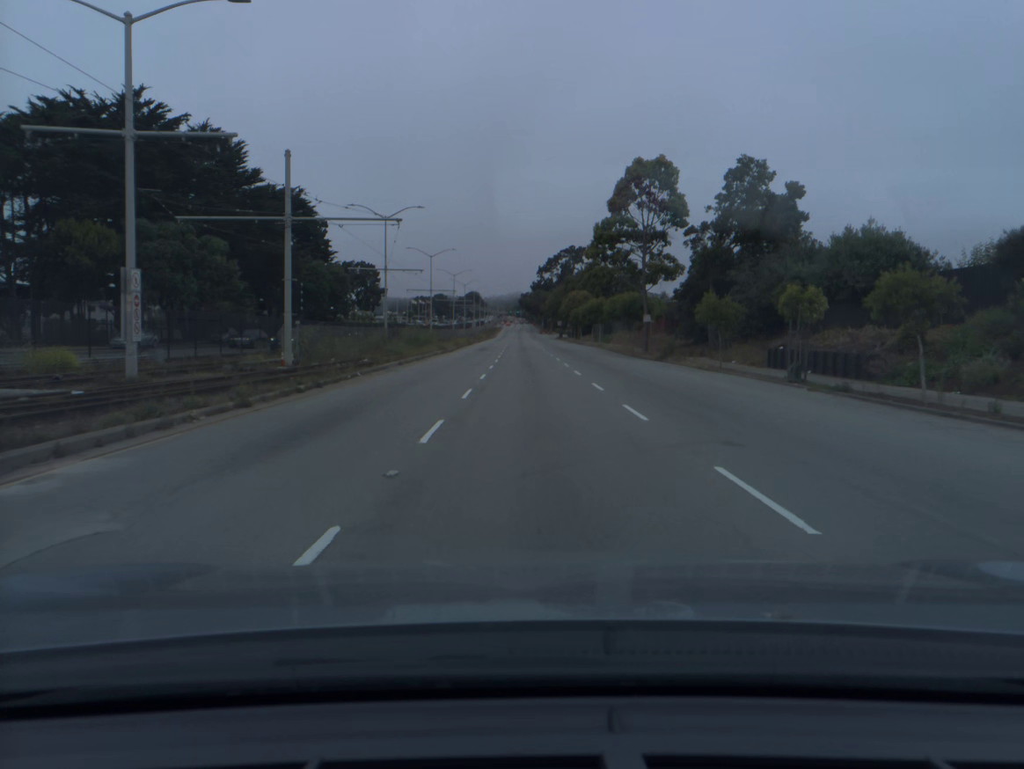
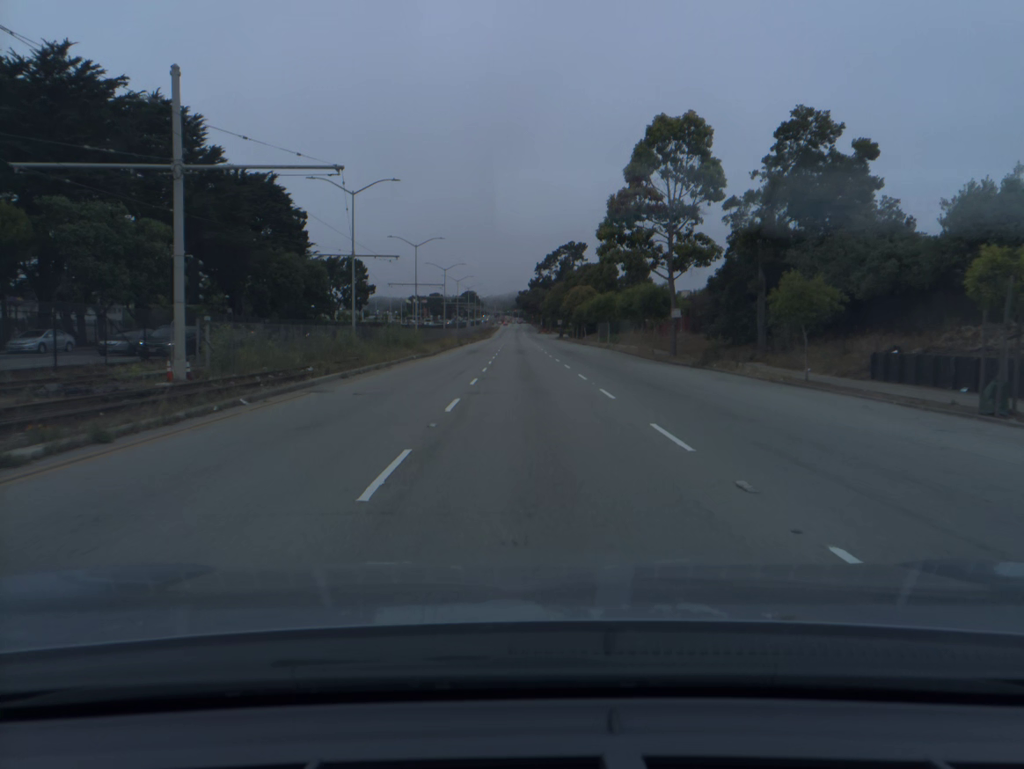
(0.0, +10.6) m; 0°
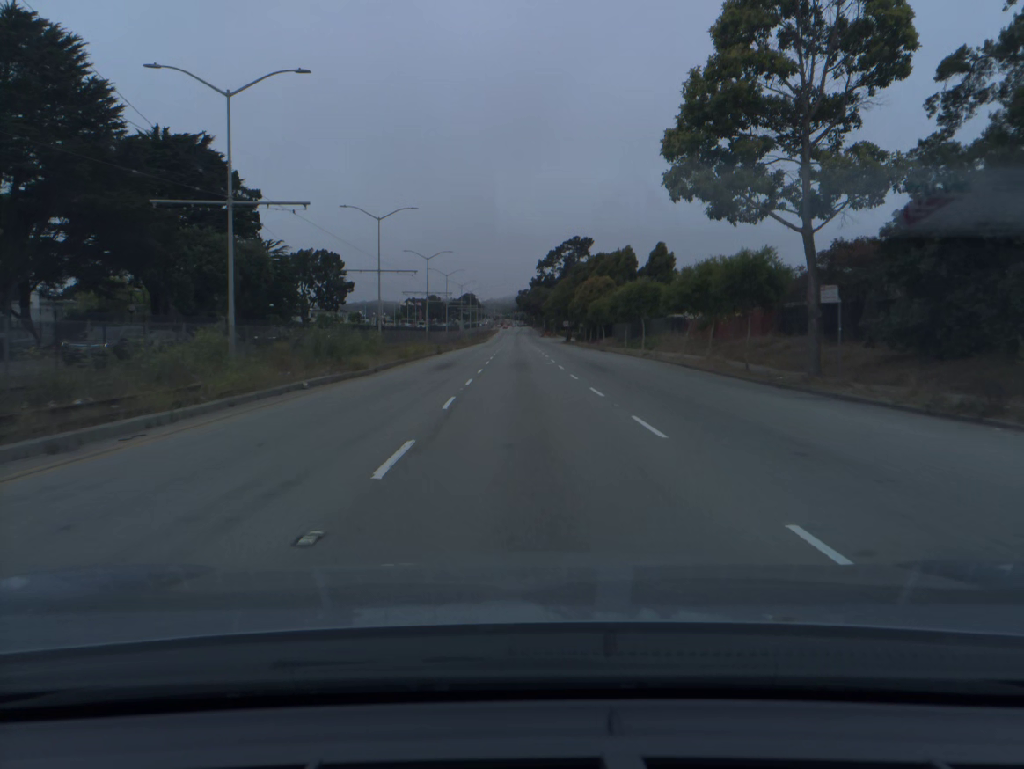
(0.0, +21.0) m; 0°
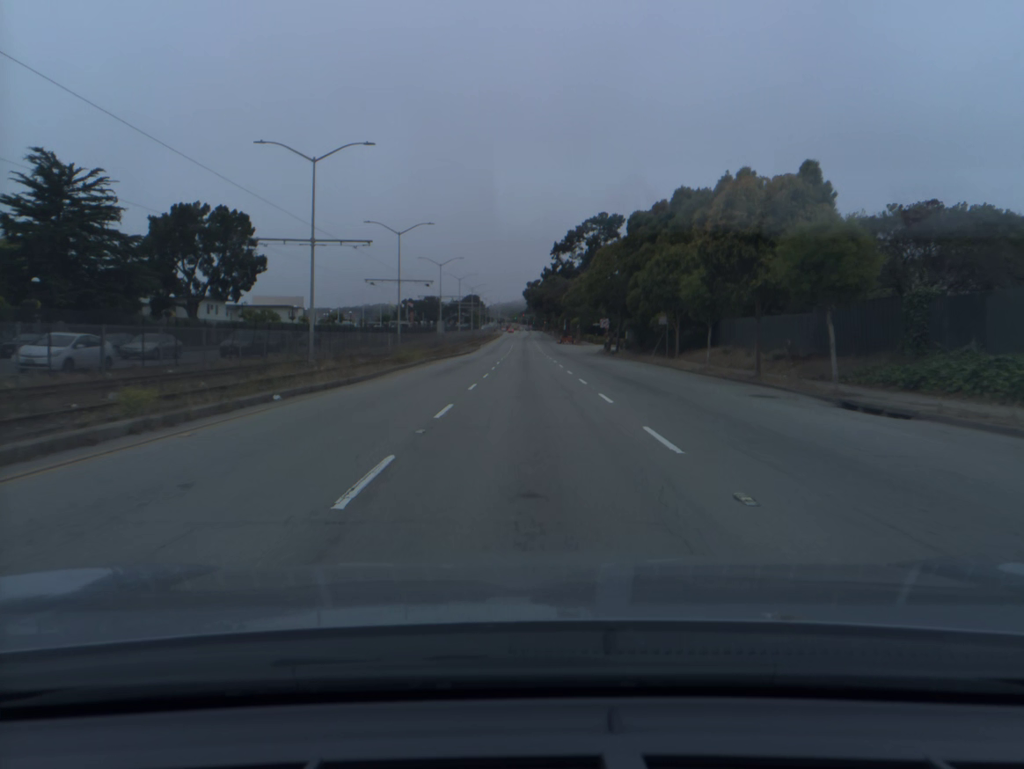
(-0.3, +52.6) m; -1°
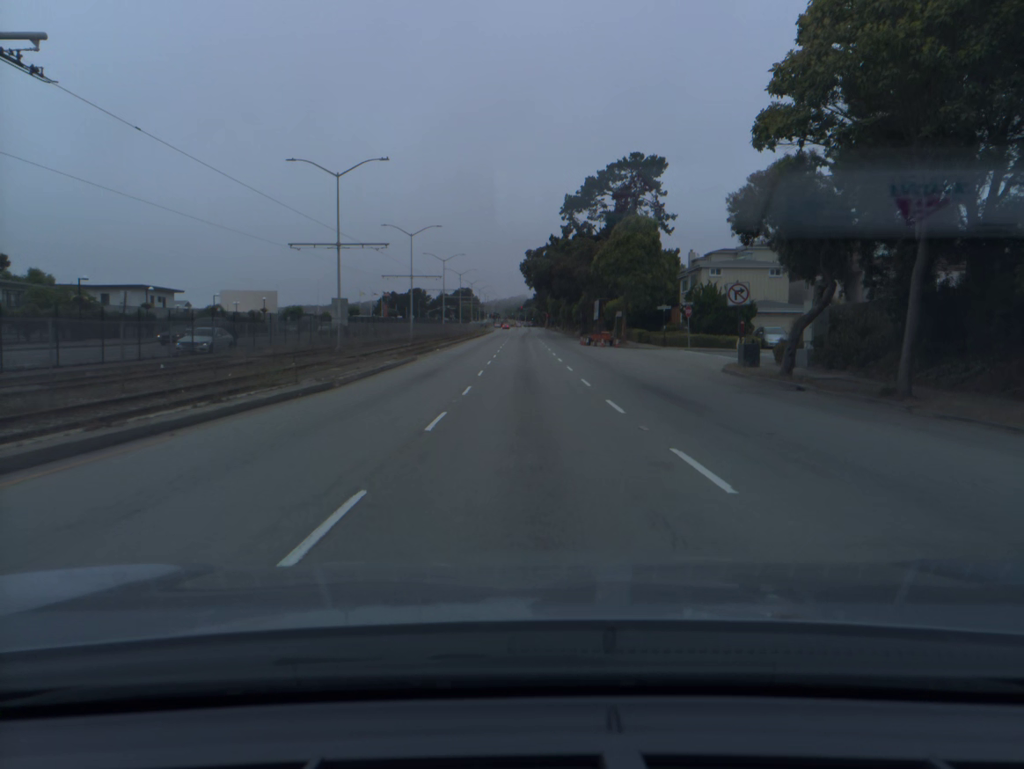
(+0.1, +53.2) m; 0°
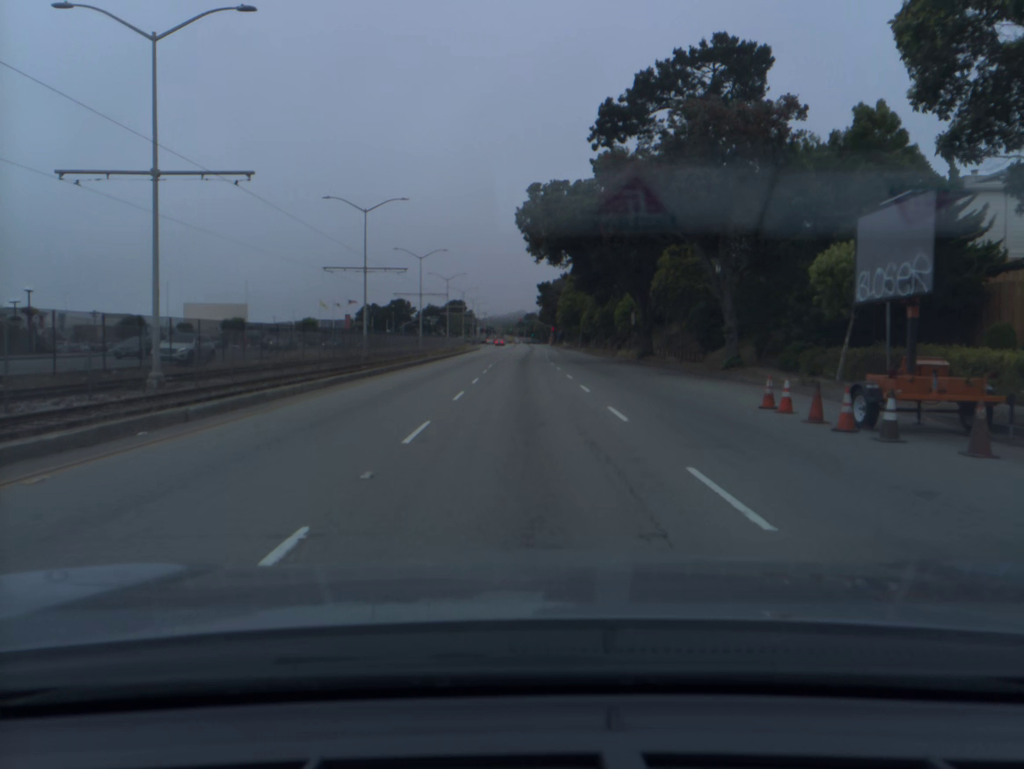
(0.0, +52.6) m; 0°
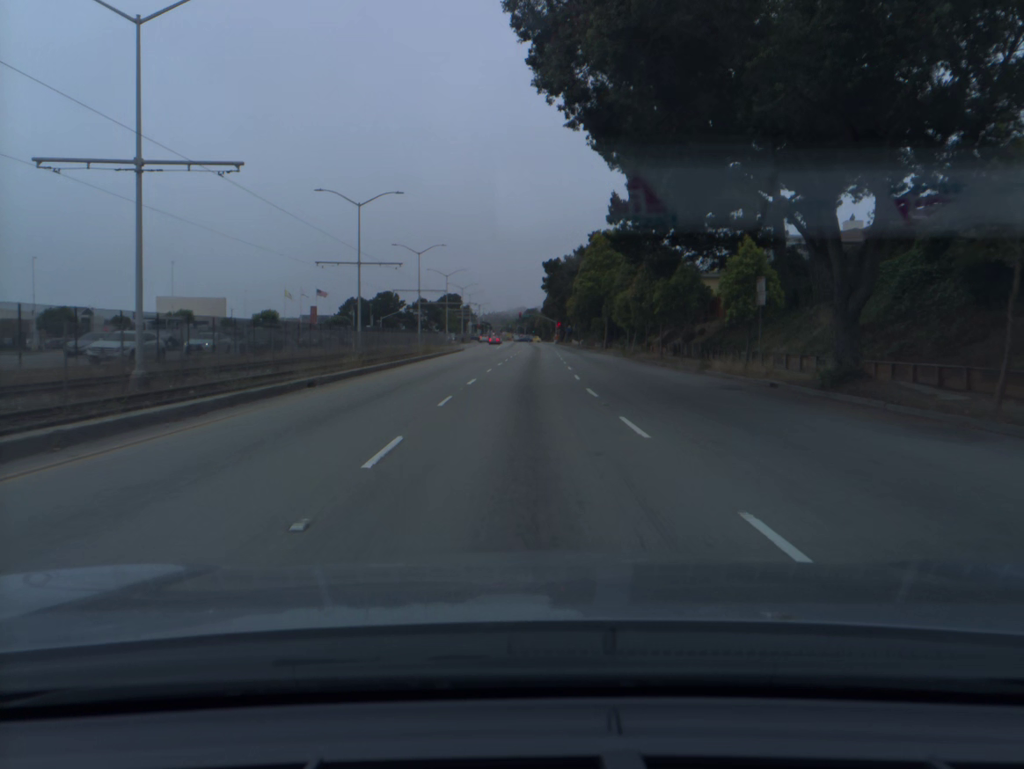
(0.0, +31.4) m; 0°
